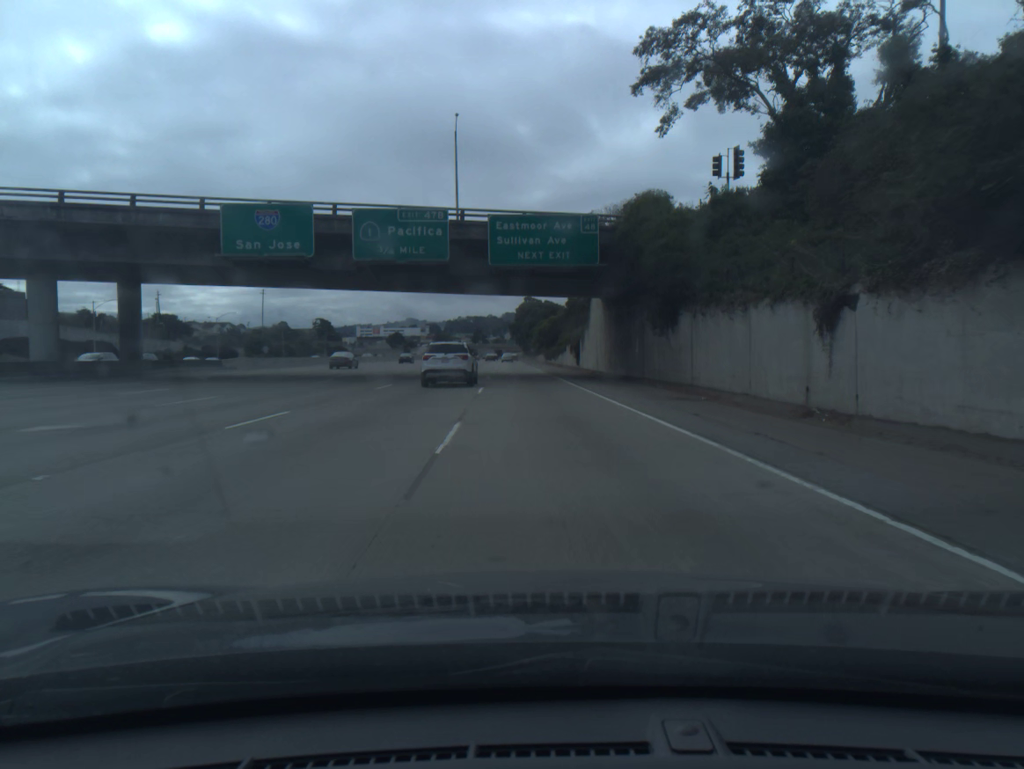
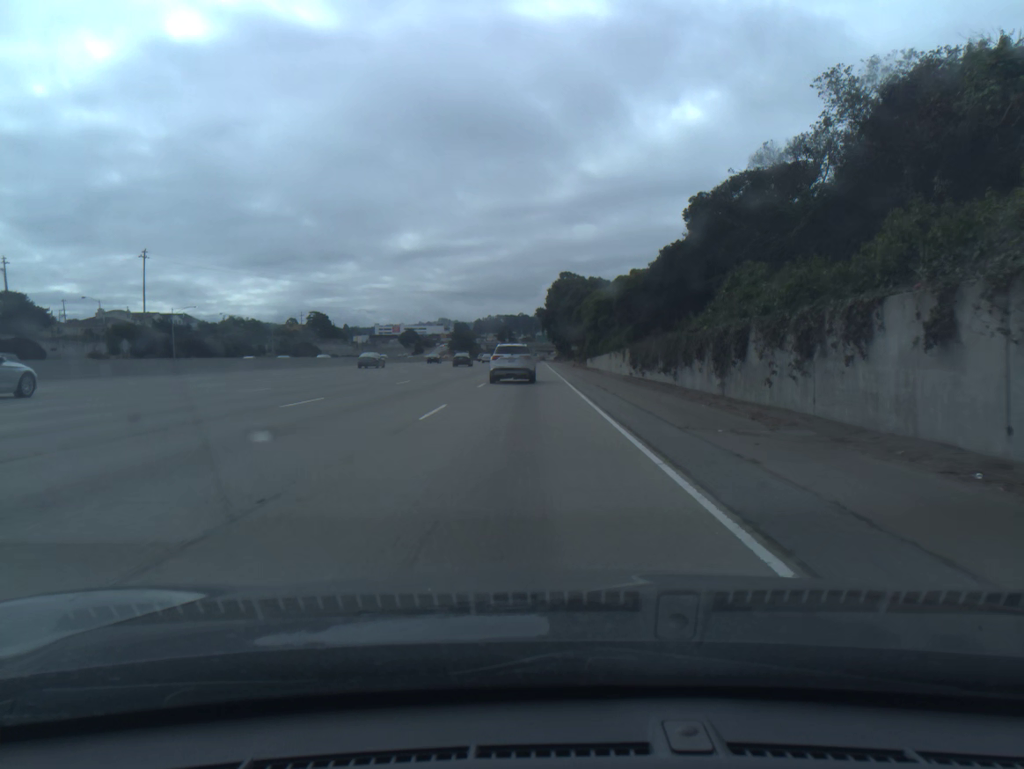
(-1.8, +83.0) m; -2°
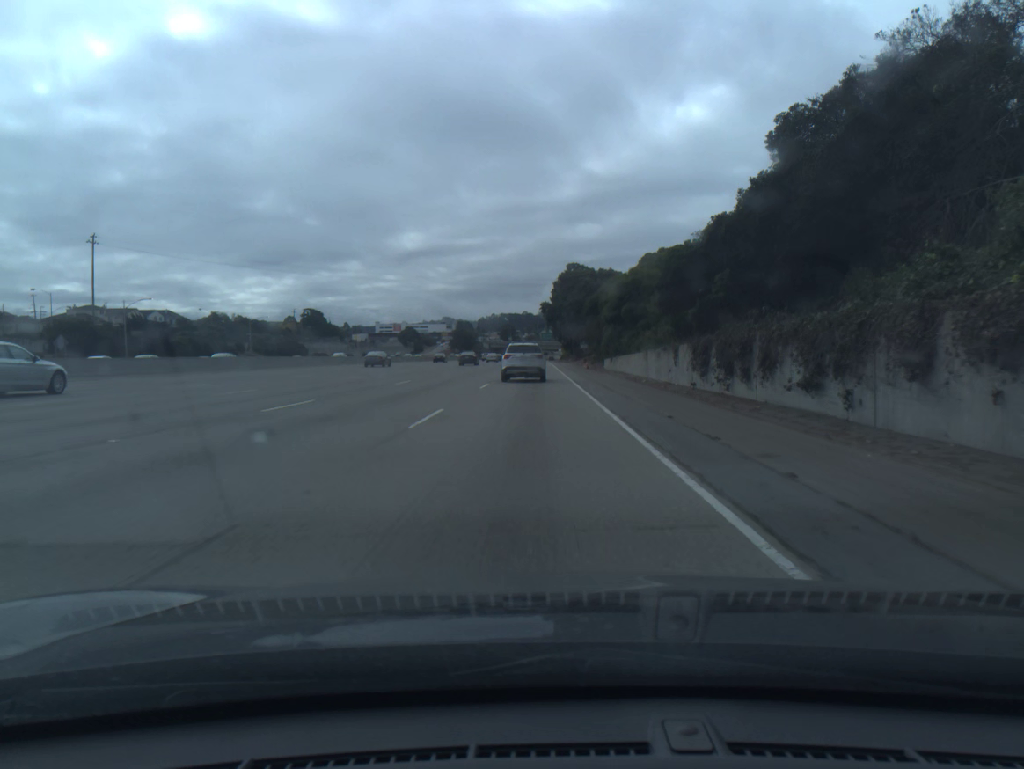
(-0.1, +16.4) m; 0°
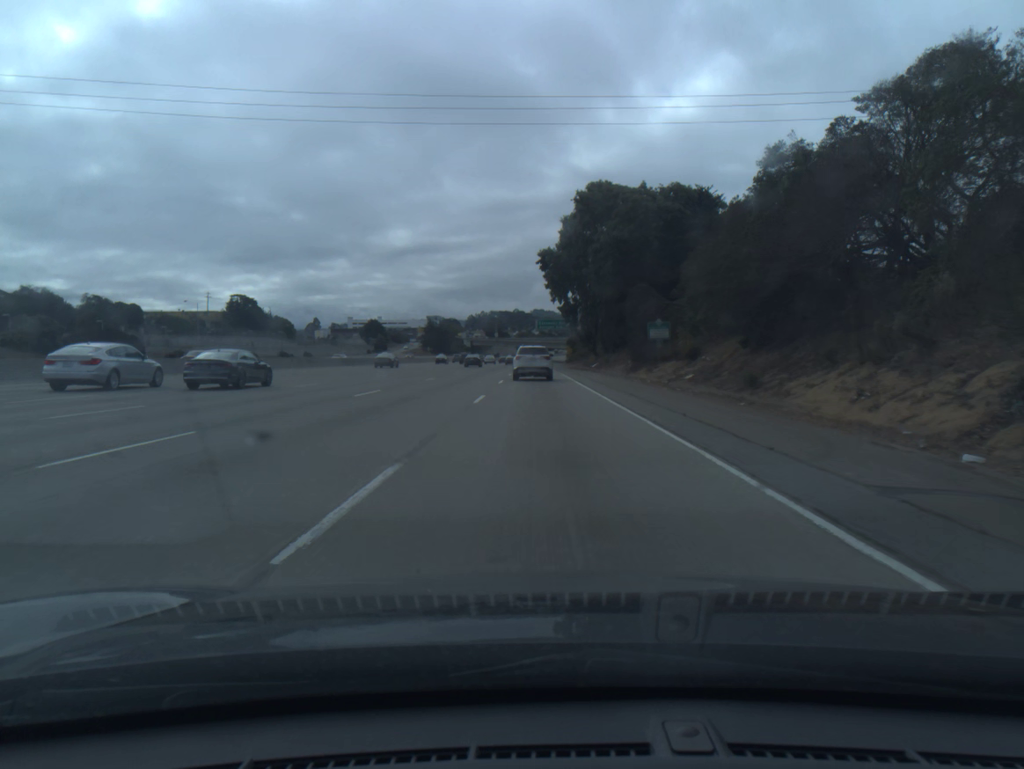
(-0.3, +81.6) m; 0°
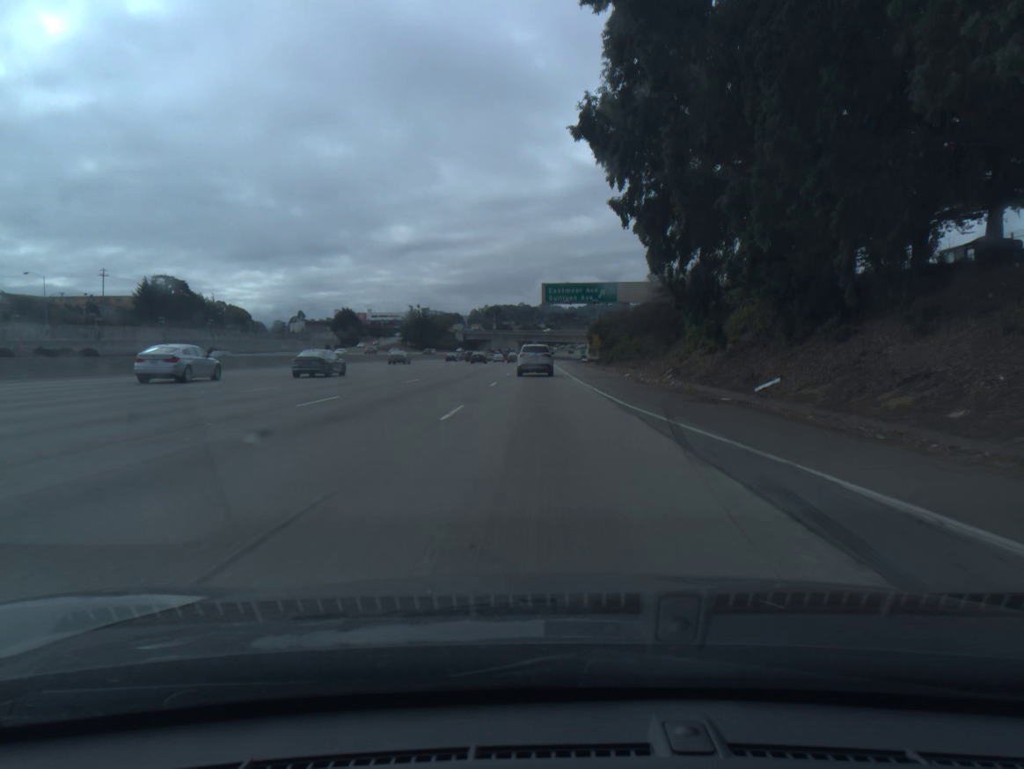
(0.0, +63.7) m; 0°
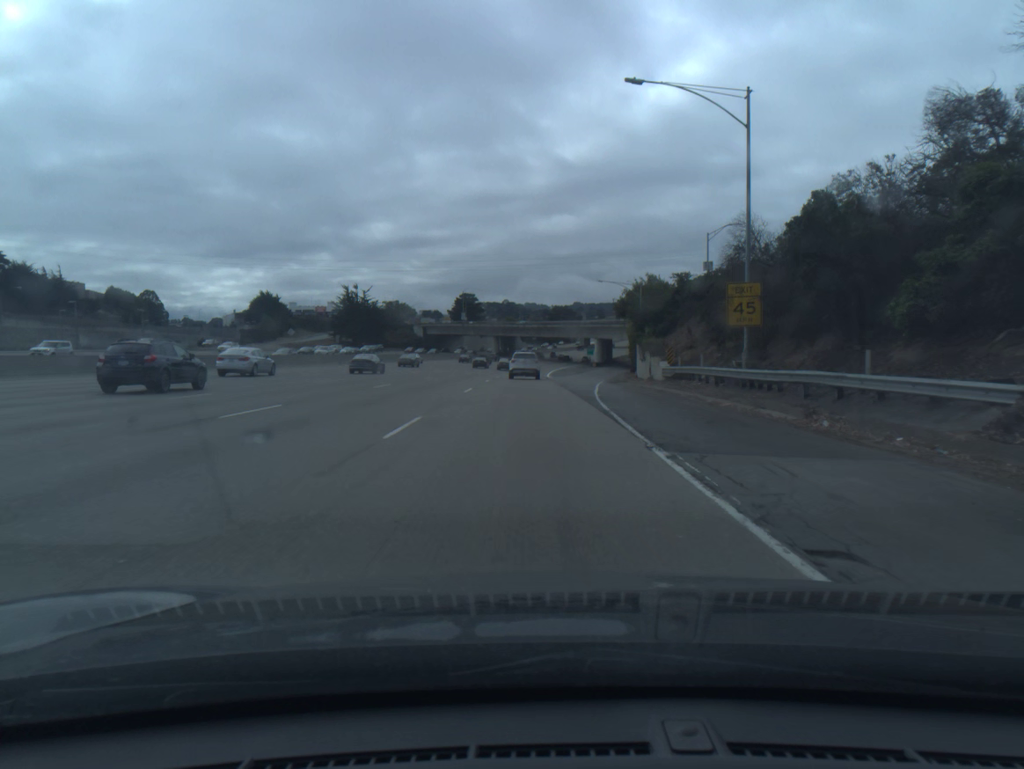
(+0.3, +76.6) m; +1°
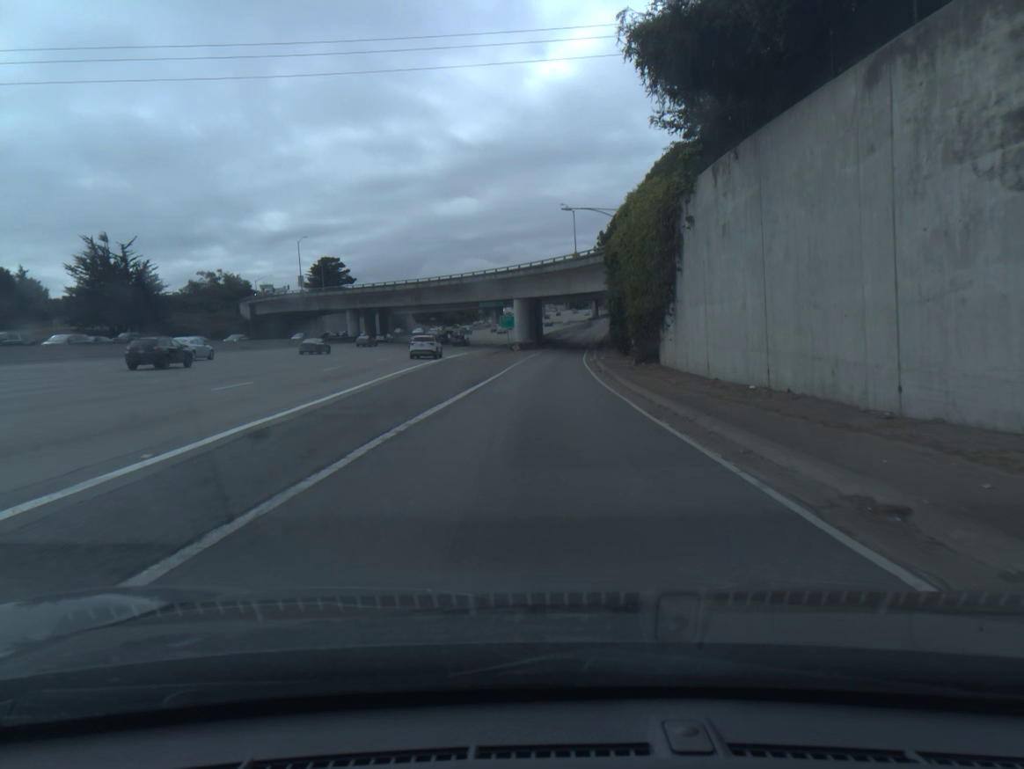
(+4.5, +74.7) m; +6°
